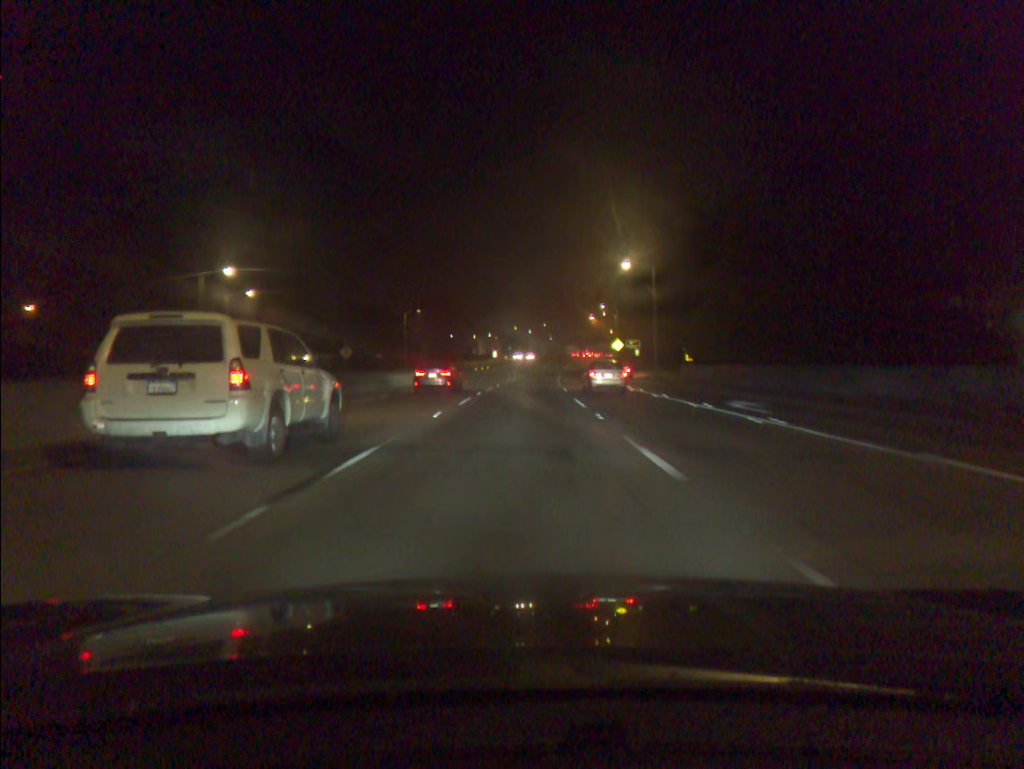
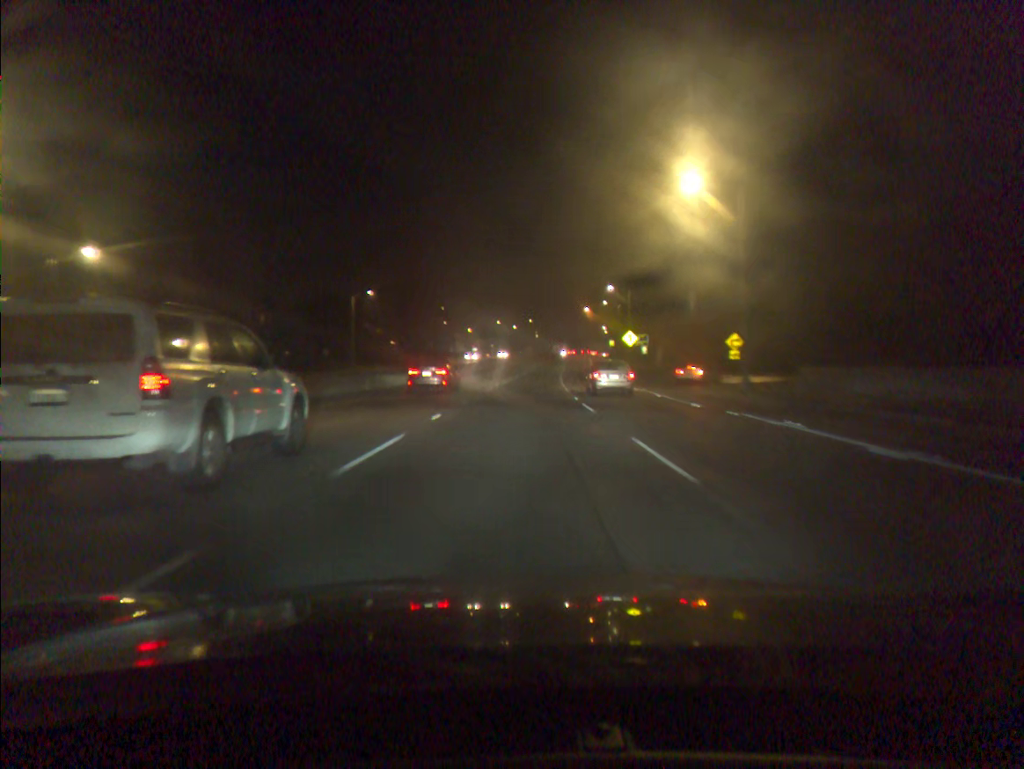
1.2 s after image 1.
(+0.2, +28.7) m; +1°
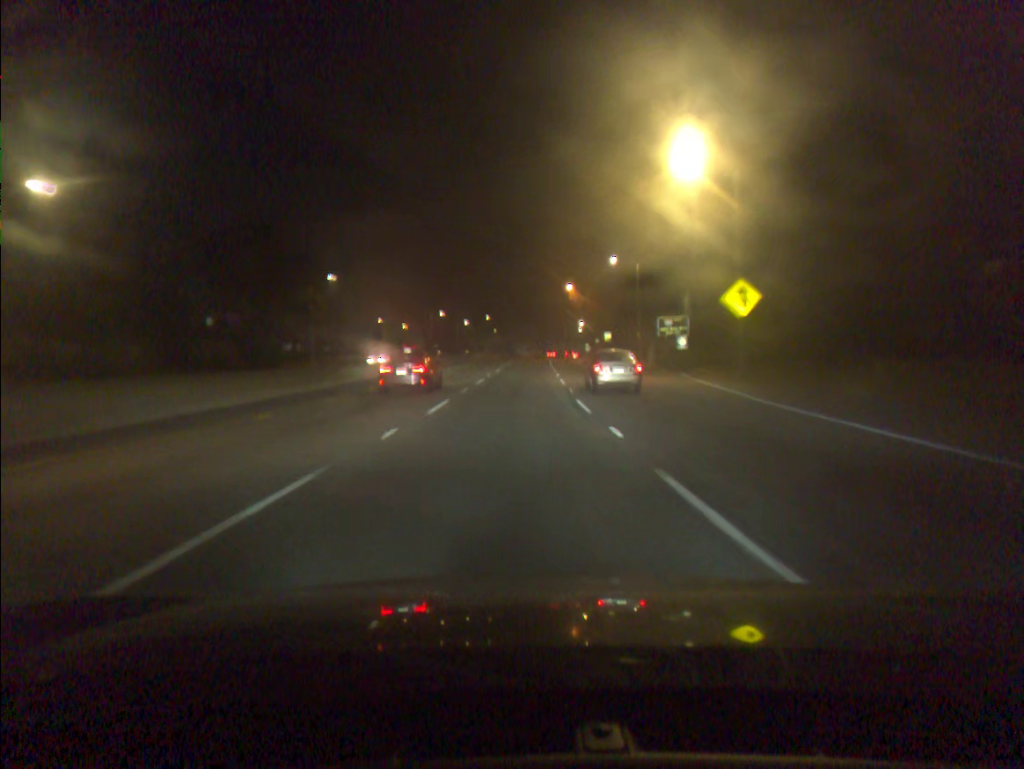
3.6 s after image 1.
(+1.6, +58.4) m; +3°
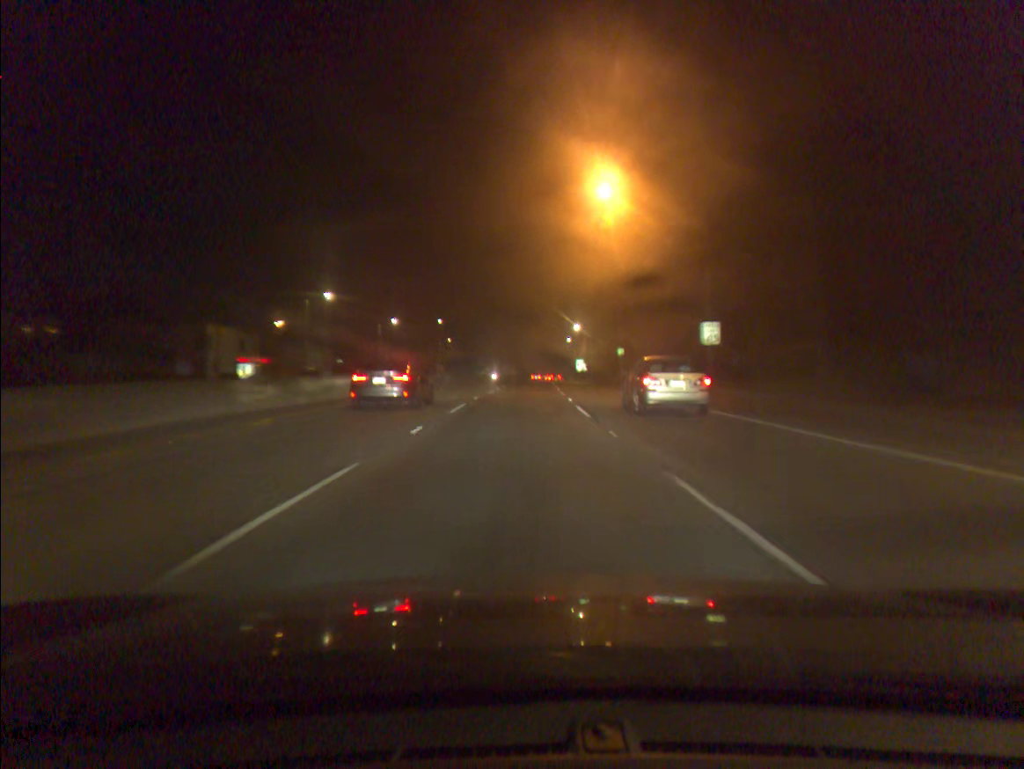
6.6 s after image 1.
(+1.2, +72.8) m; +2°
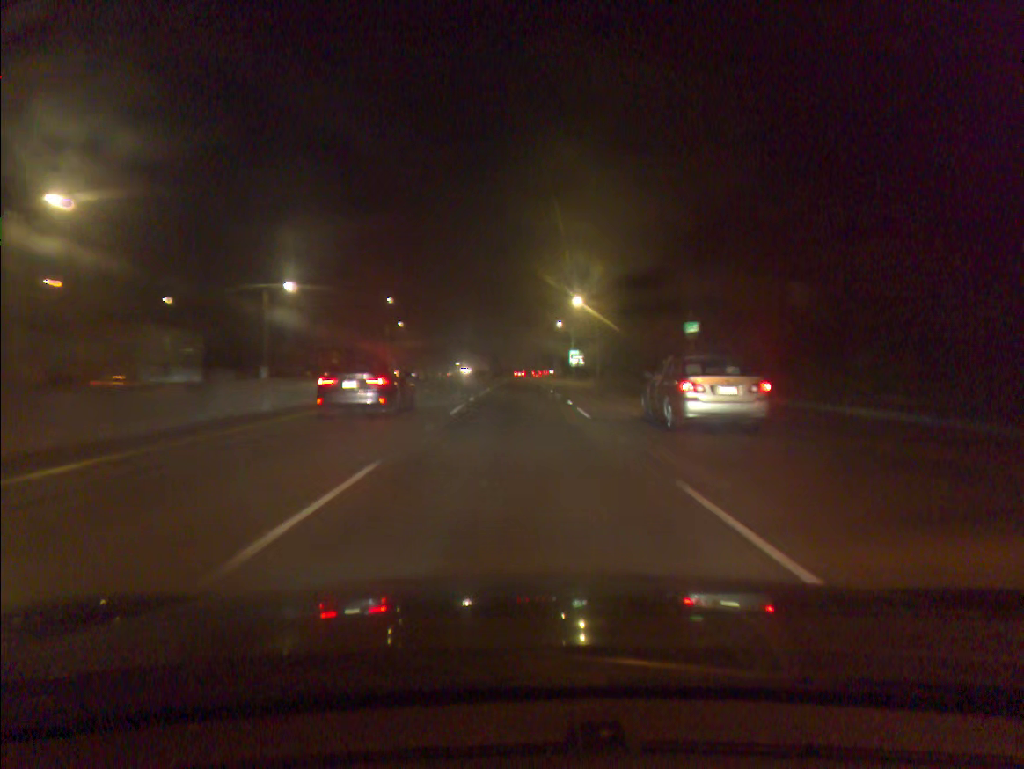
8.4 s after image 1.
(+0.6, +43.7) m; +2°
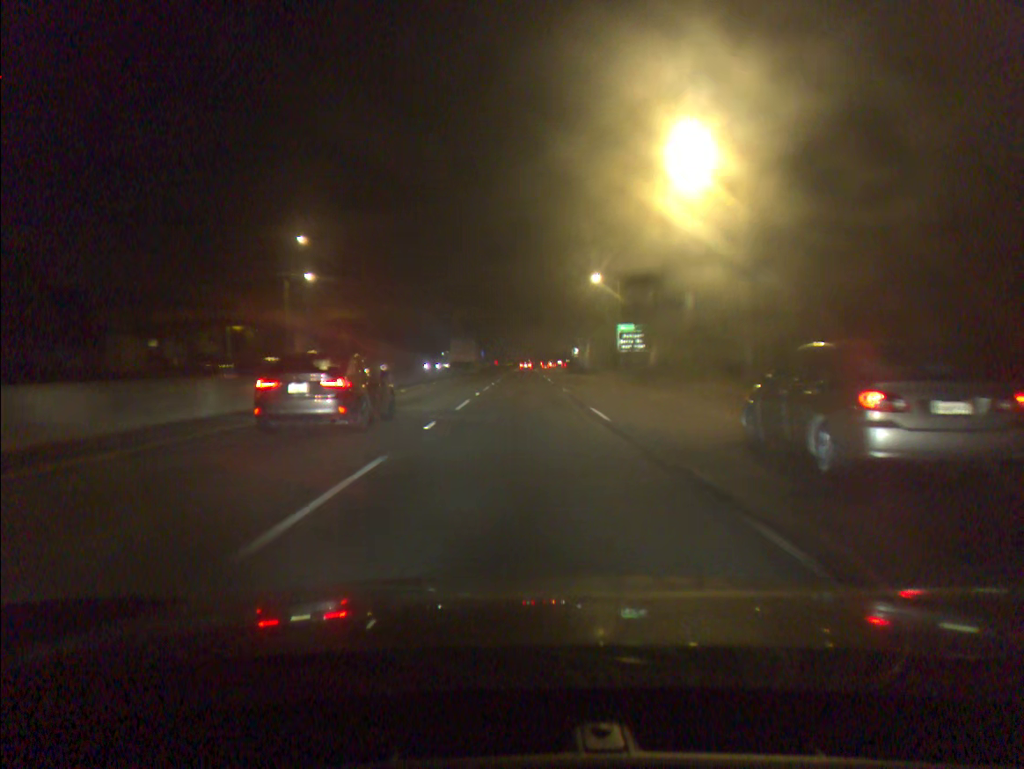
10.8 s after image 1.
(-0.1, +59.4) m; -1°
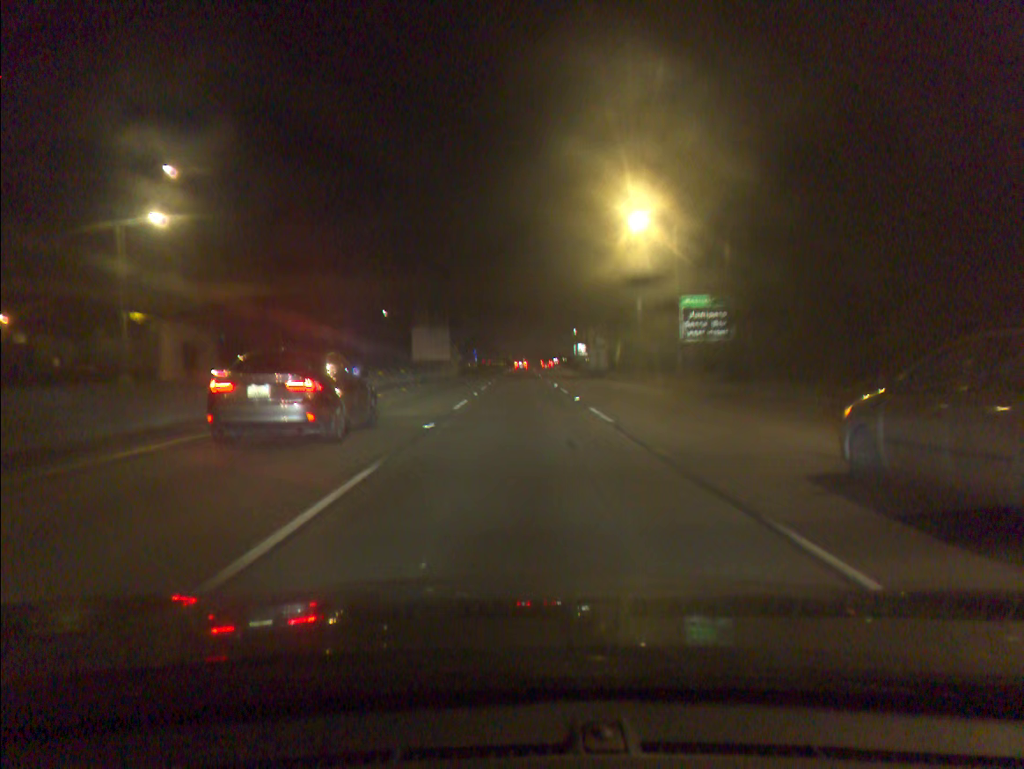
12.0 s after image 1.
(+0.1, +29.8) m; 0°
